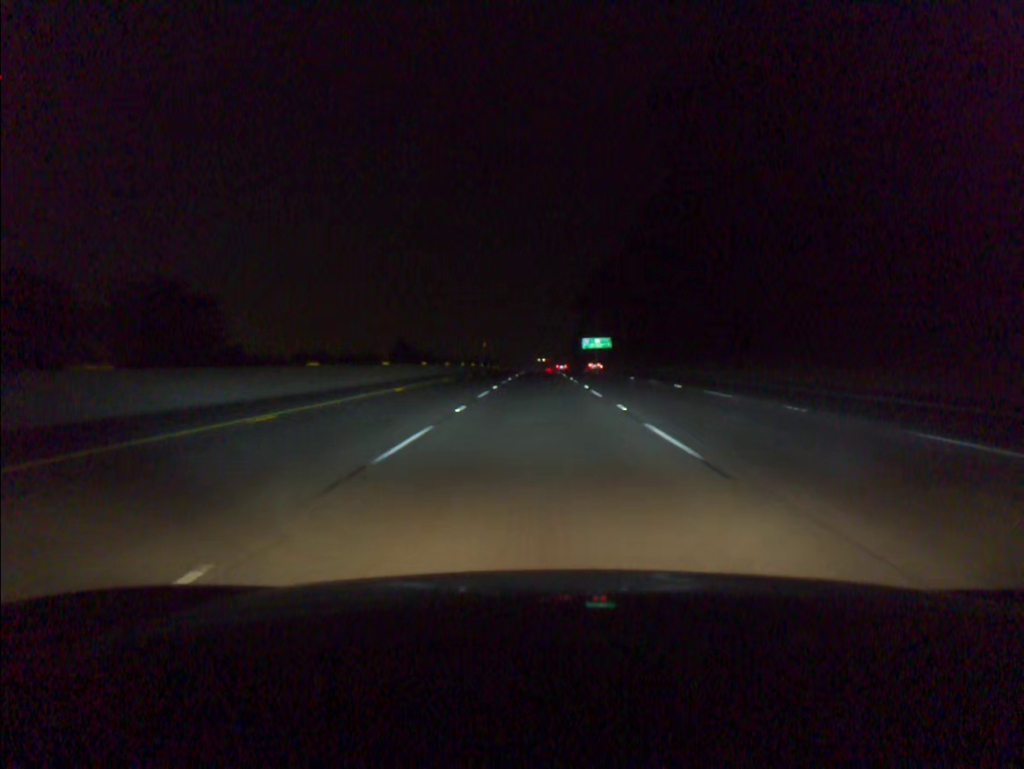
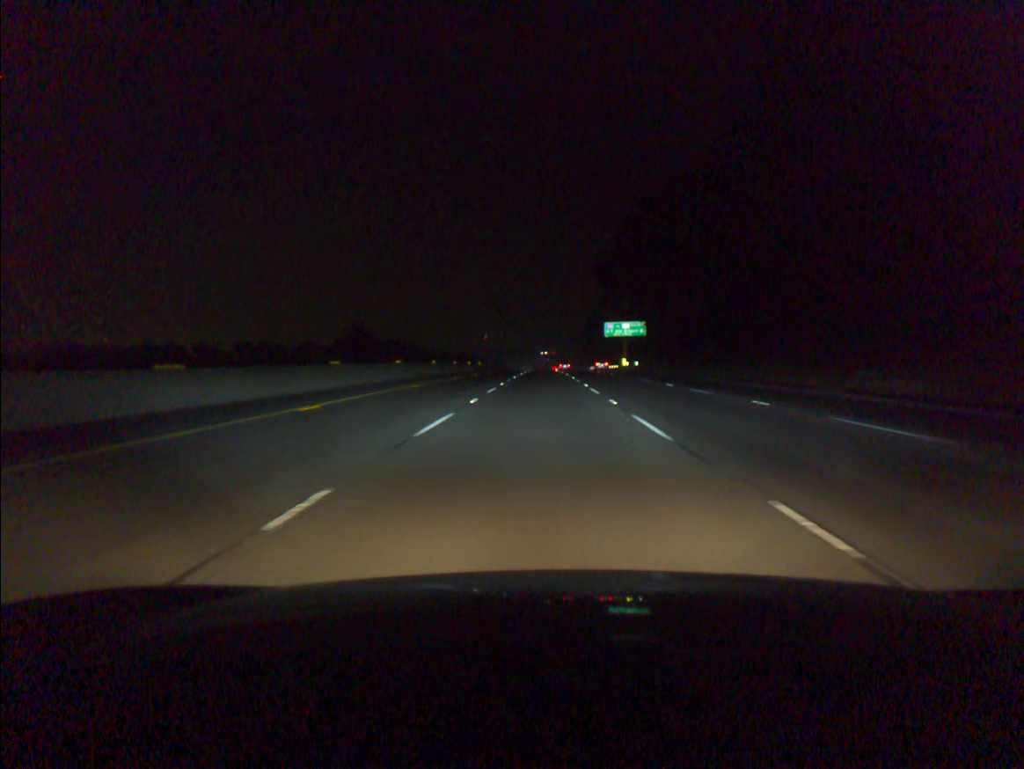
(0.0, +55.3) m; 0°
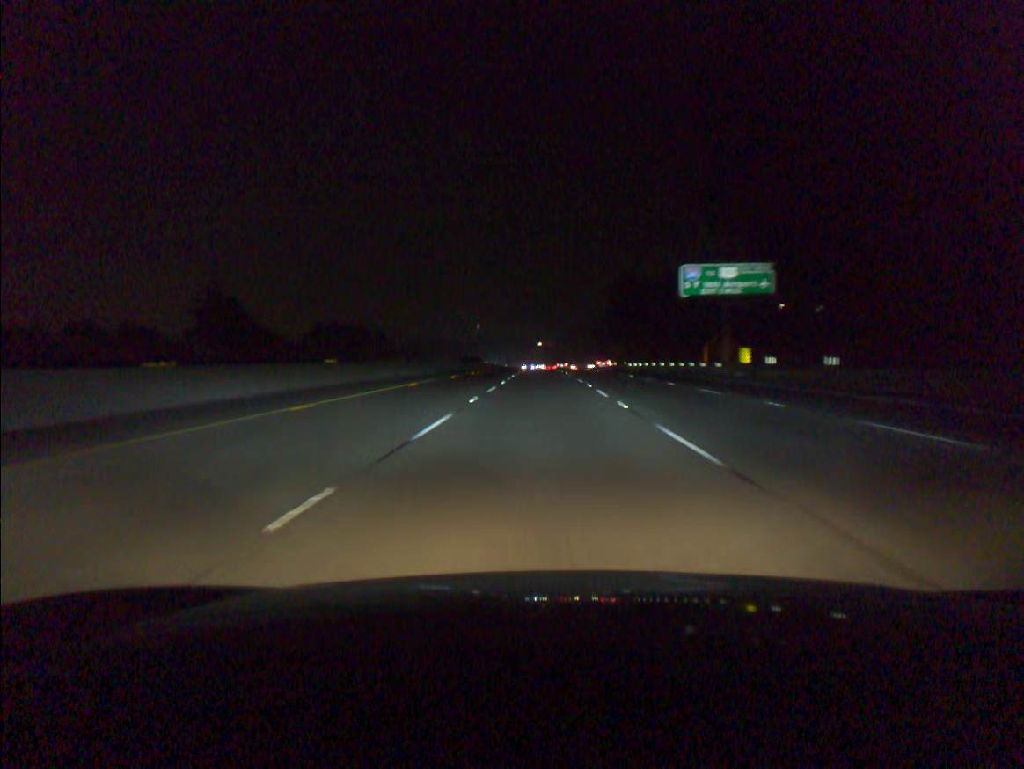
(0.0, +73.7) m; 0°
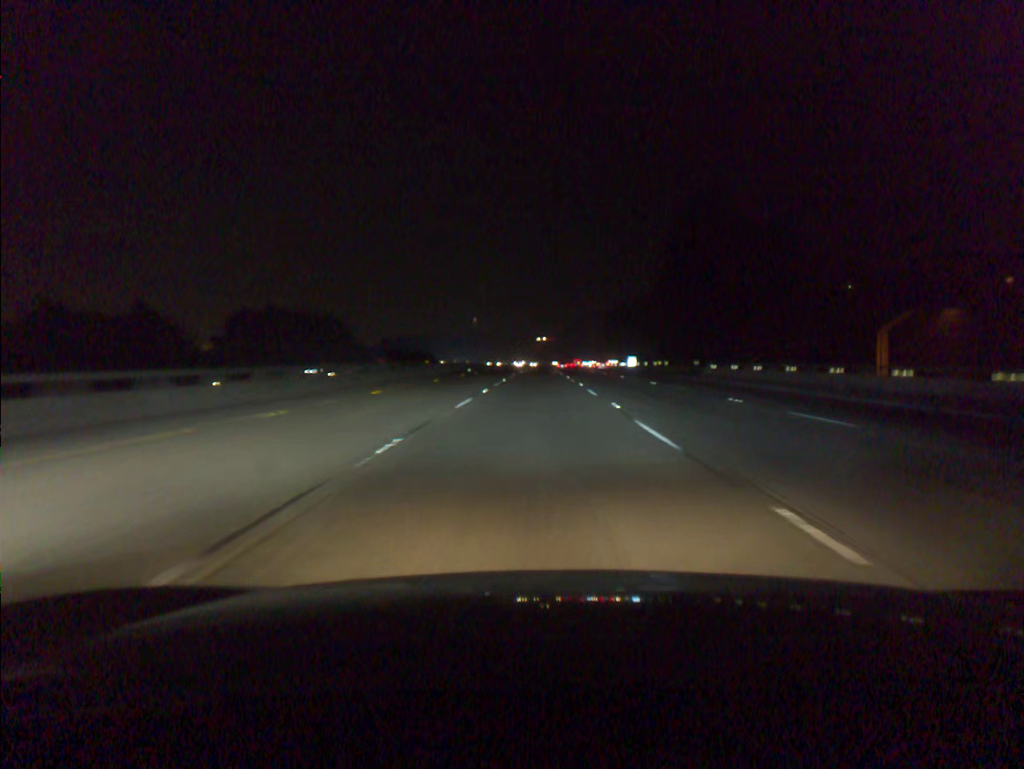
(0.0, +55.2) m; 0°
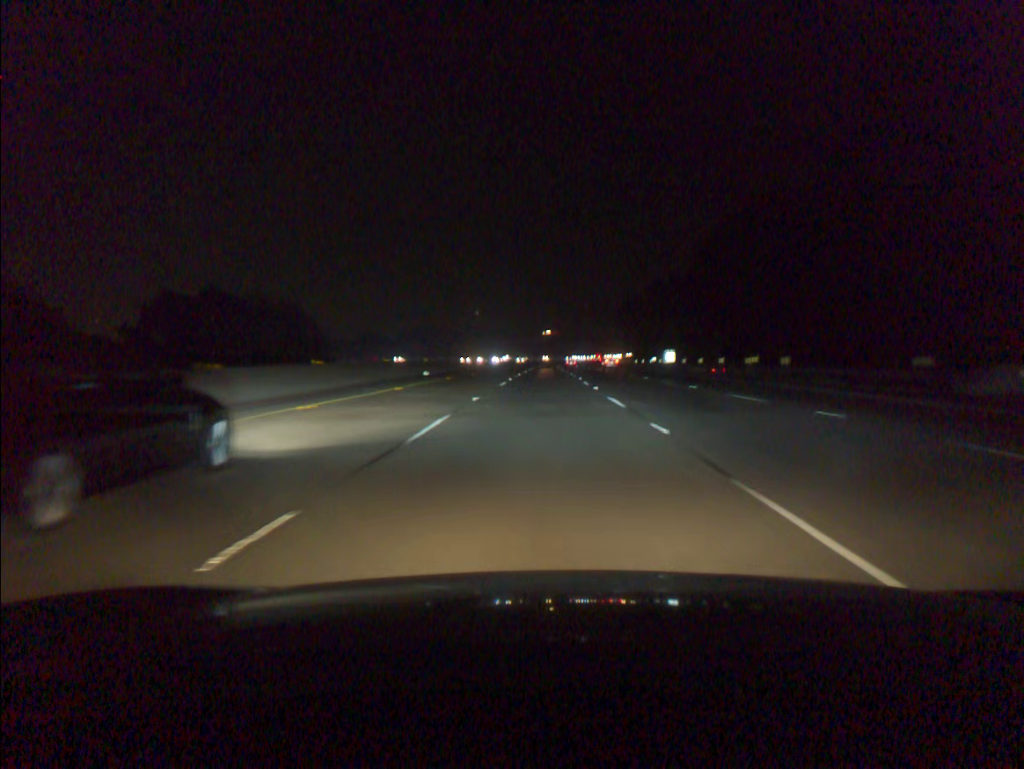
(-0.1, +36.8) m; 0°
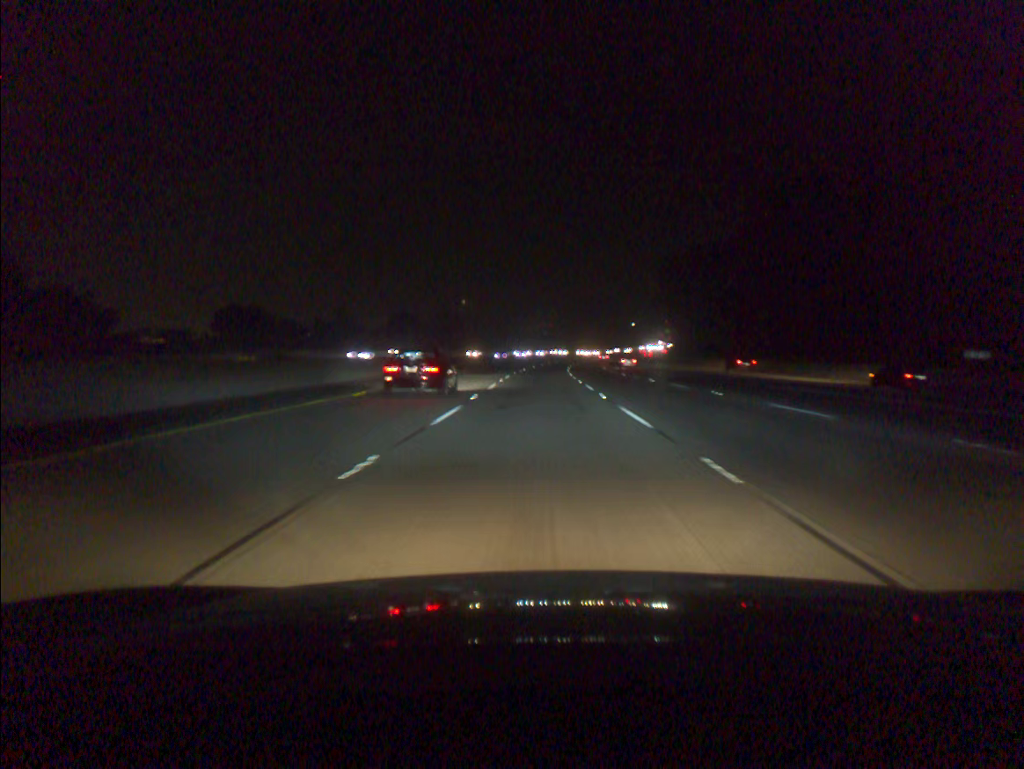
(+0.6, +92.1) m; 0°
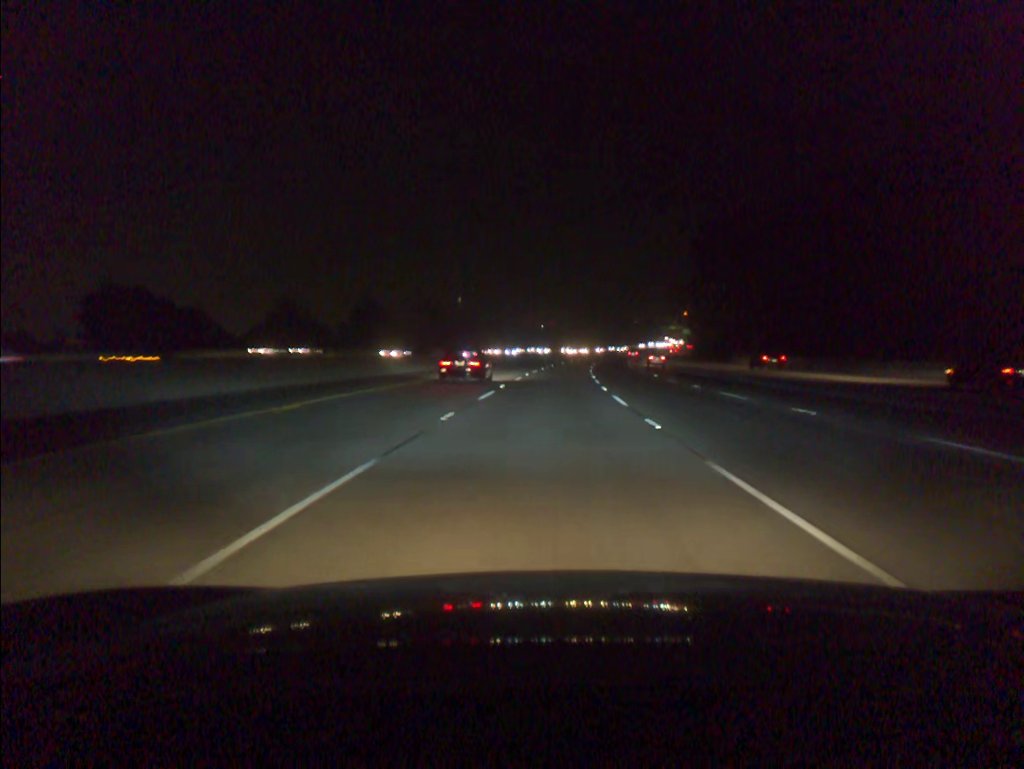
(0.0, +36.9) m; 0°
